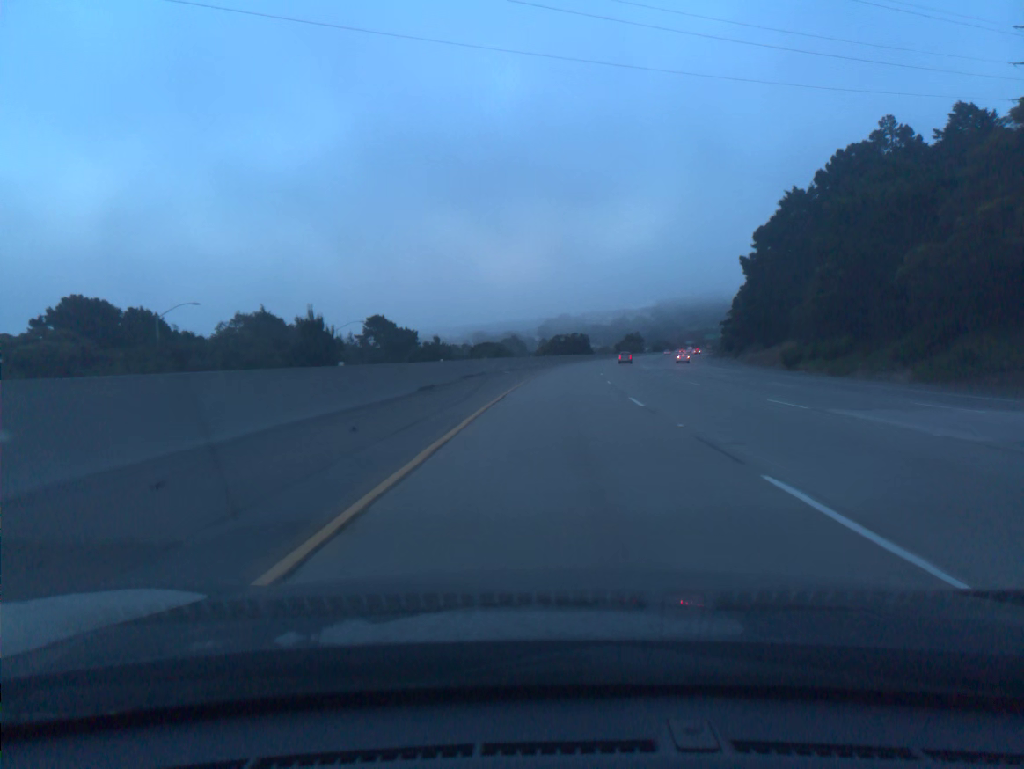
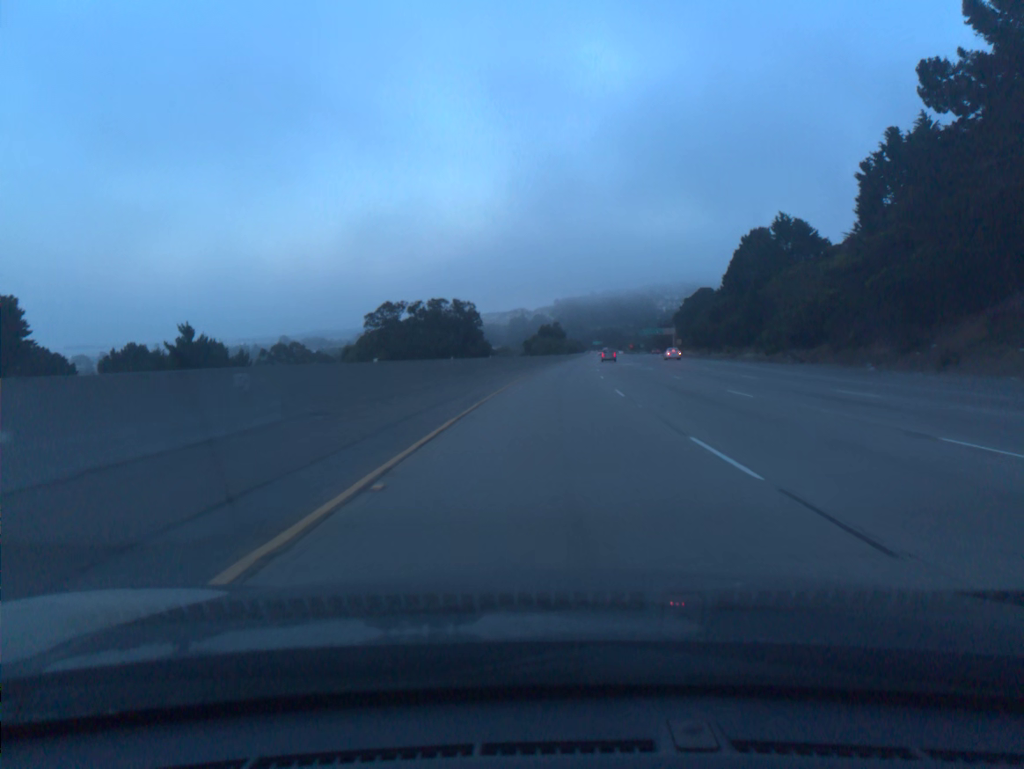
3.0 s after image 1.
(+6.7, +98.5) m; +8°
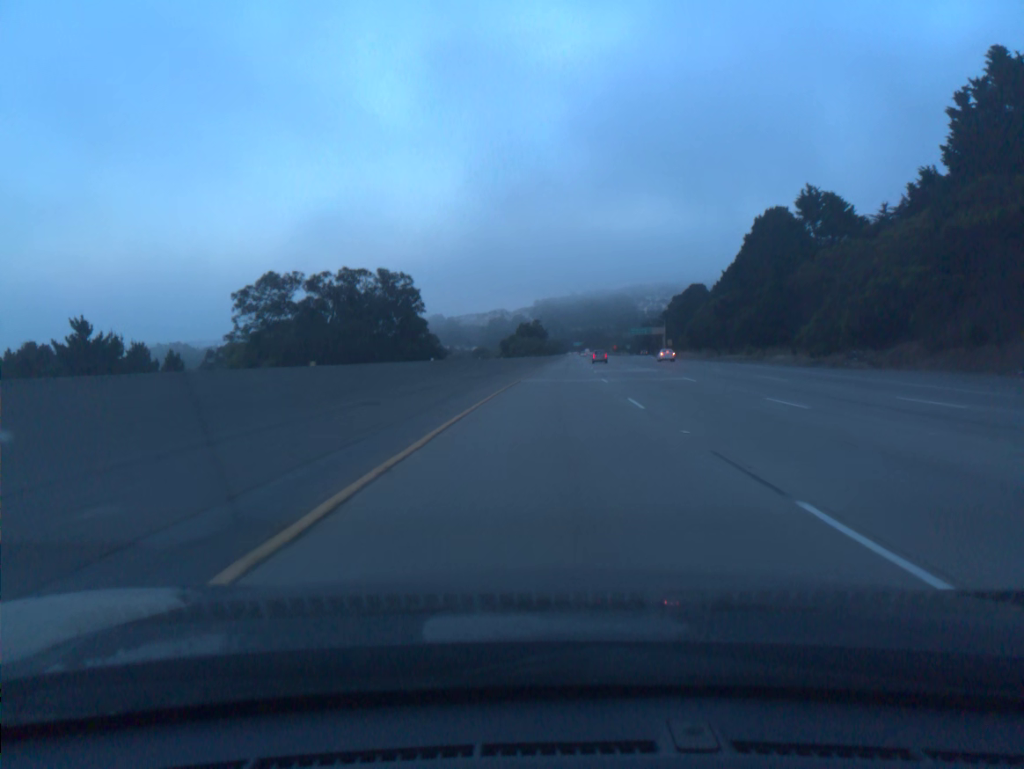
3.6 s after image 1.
(+0.2, +19.8) m; +1°
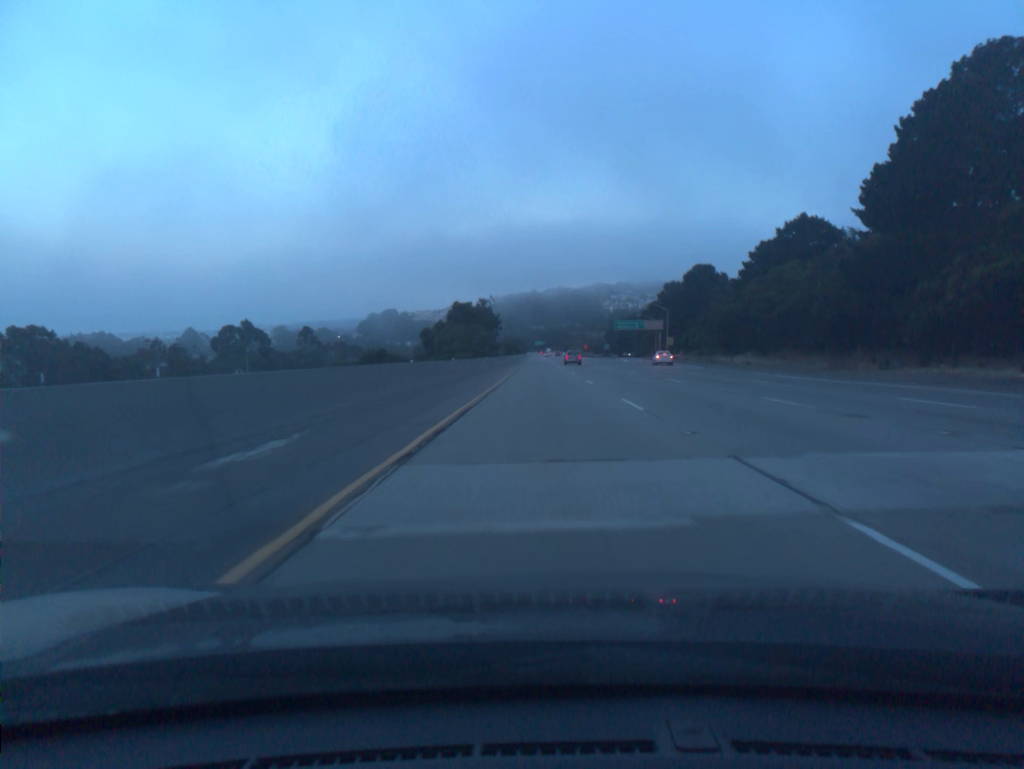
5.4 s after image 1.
(+1.8, +59.3) m; +3°
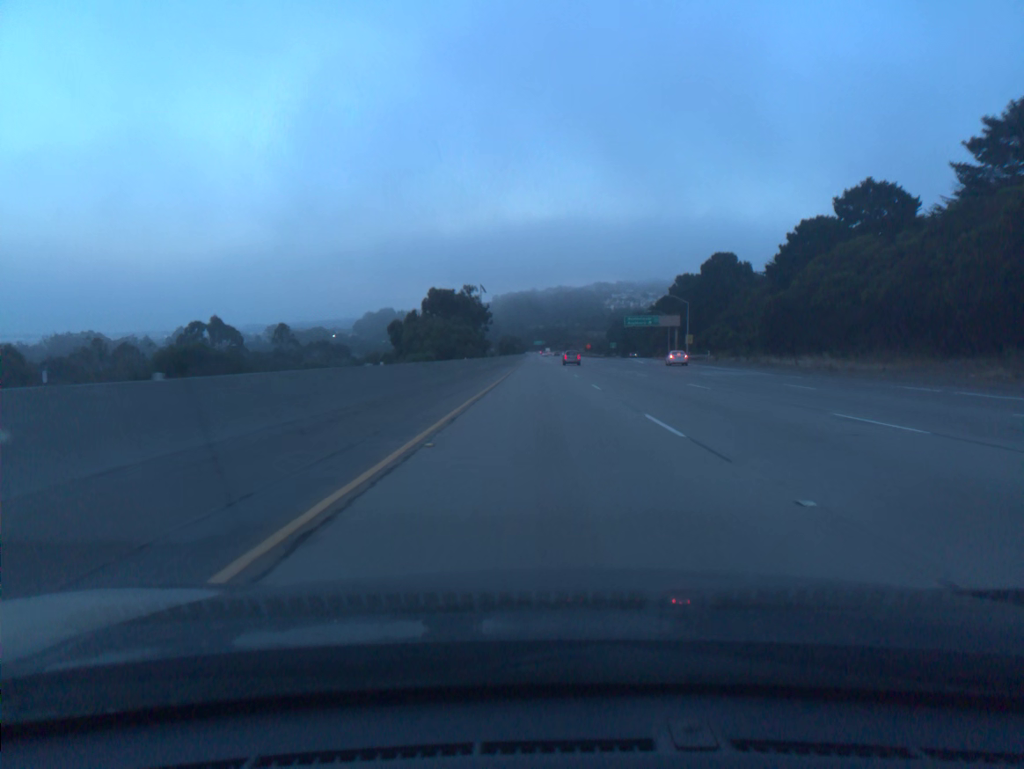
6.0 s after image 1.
(0.0, +19.8) m; 0°
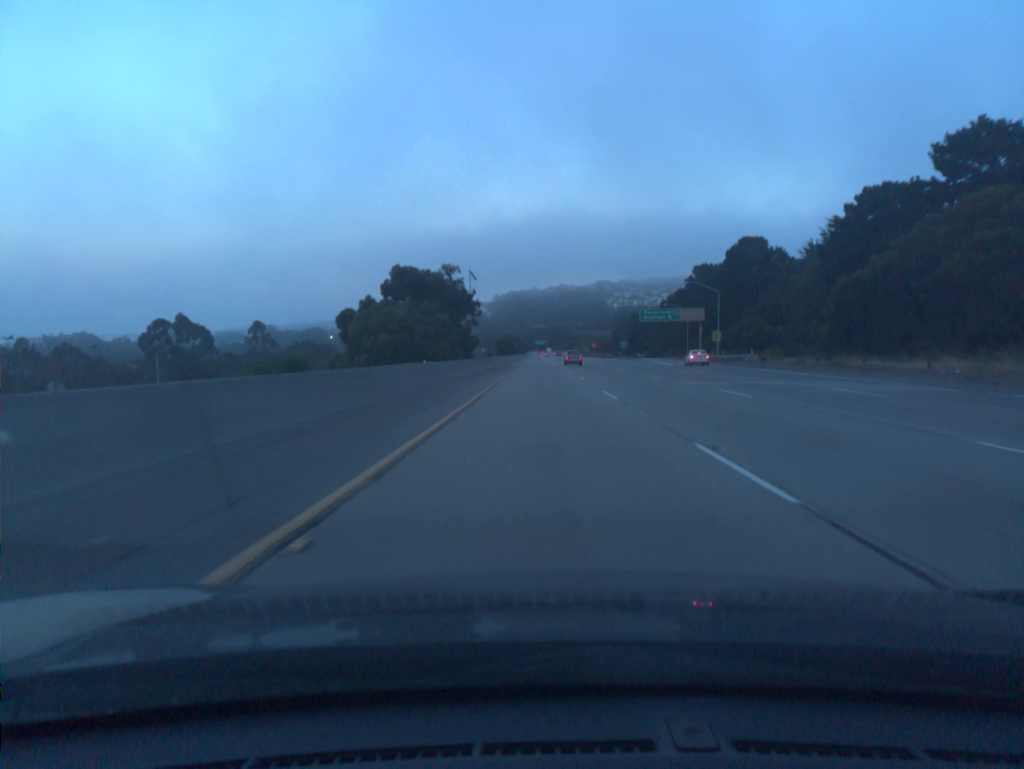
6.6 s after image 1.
(0.0, +19.8) m; 0°
